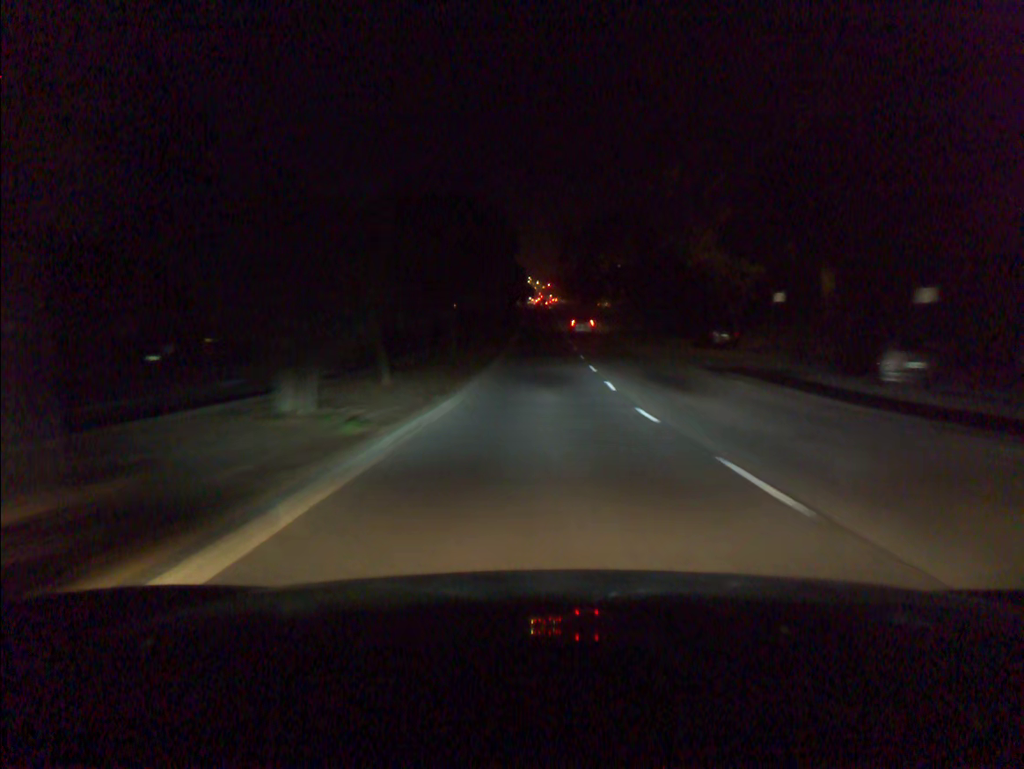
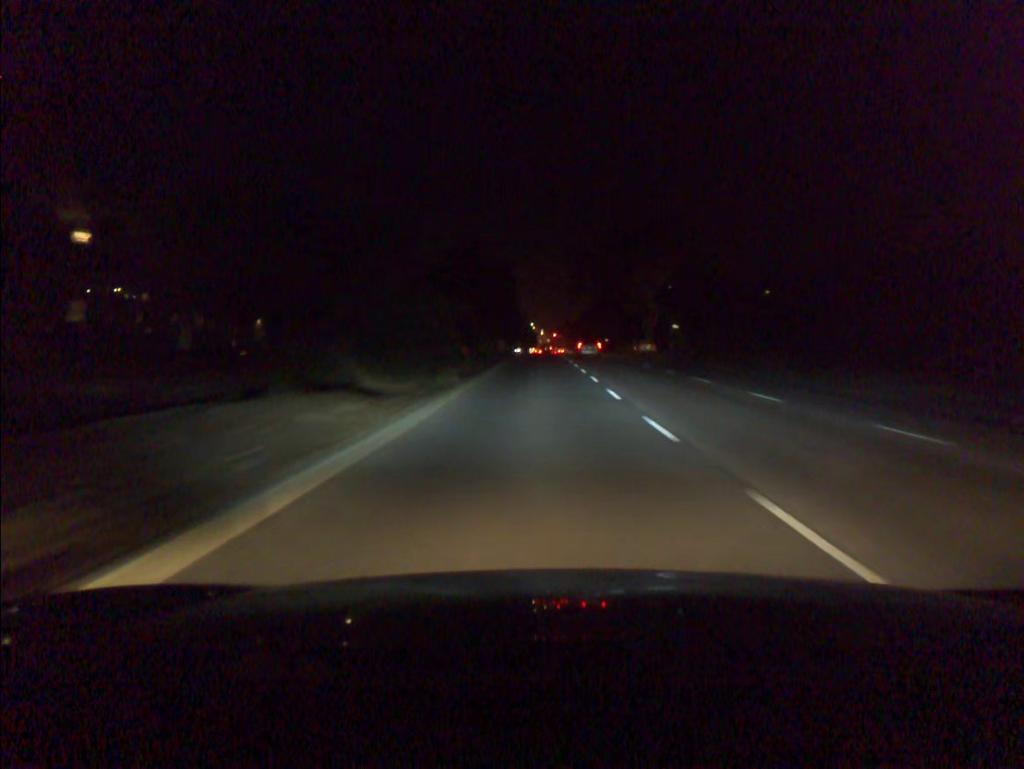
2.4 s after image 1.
(0.0, +45.5) m; -1°
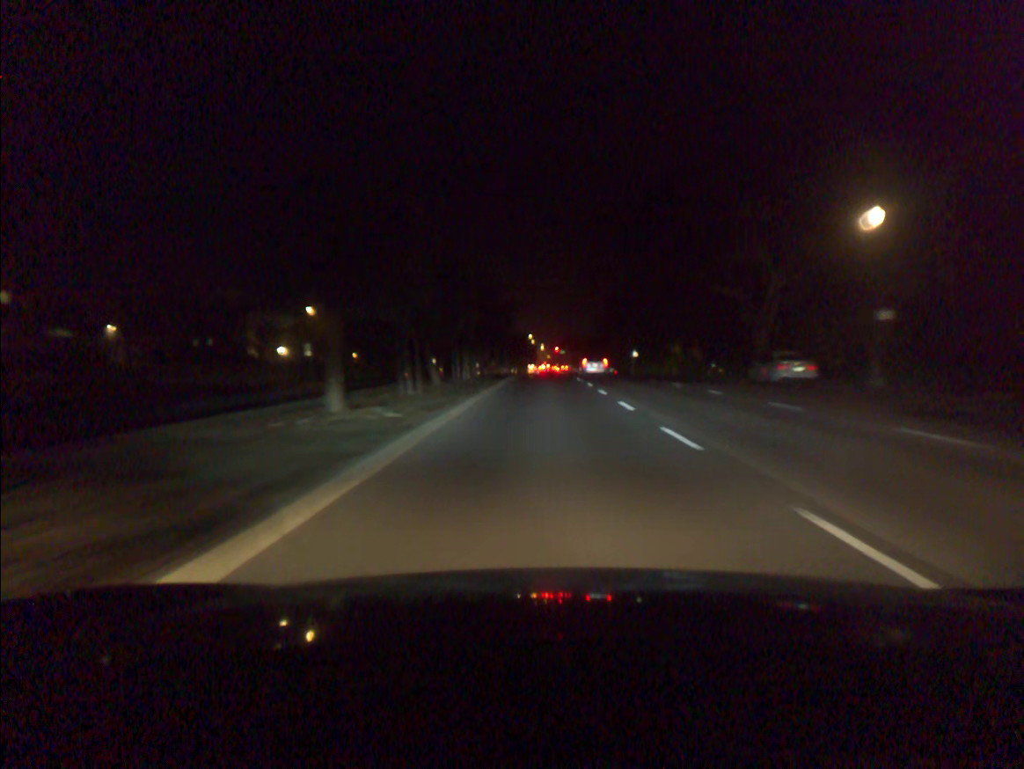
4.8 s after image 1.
(-0.1, +43.9) m; 0°
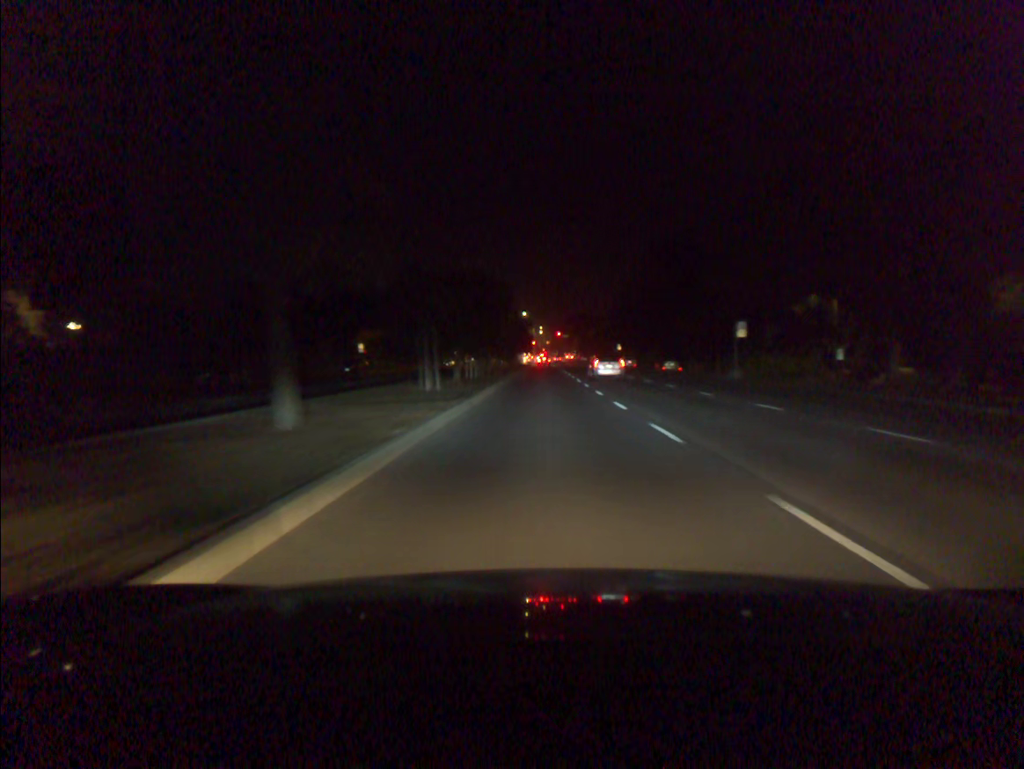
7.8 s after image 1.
(+0.2, +56.2) m; 0°
